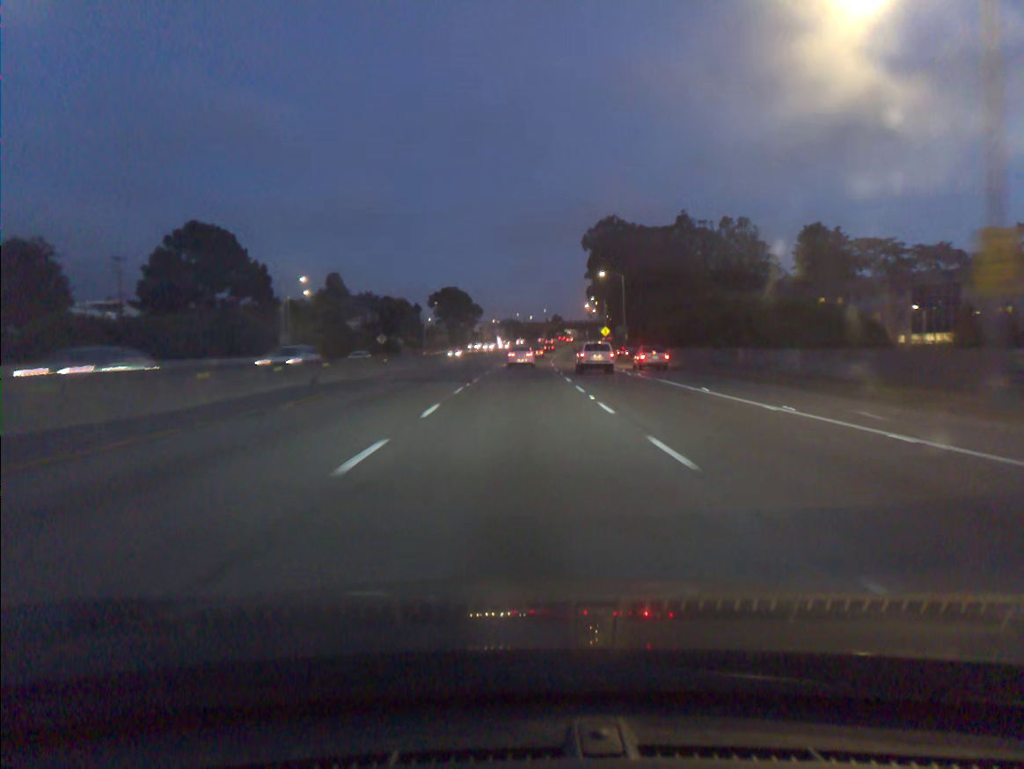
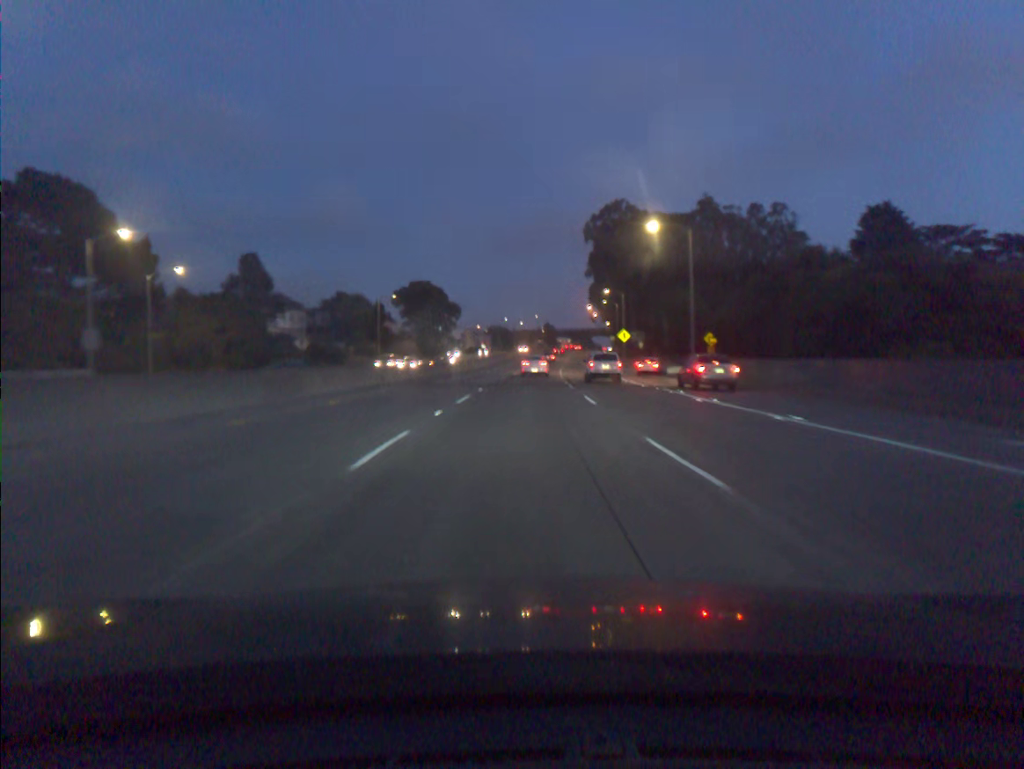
(+0.2, +37.3) m; +1°
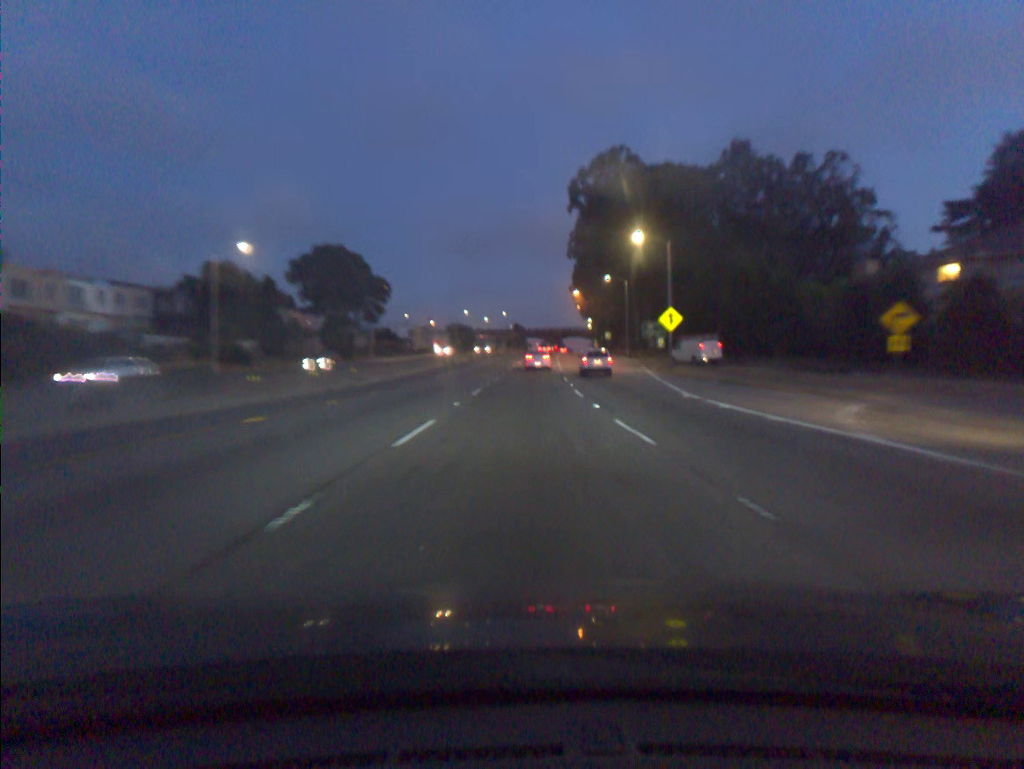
(+0.9, +49.6) m; +2°
